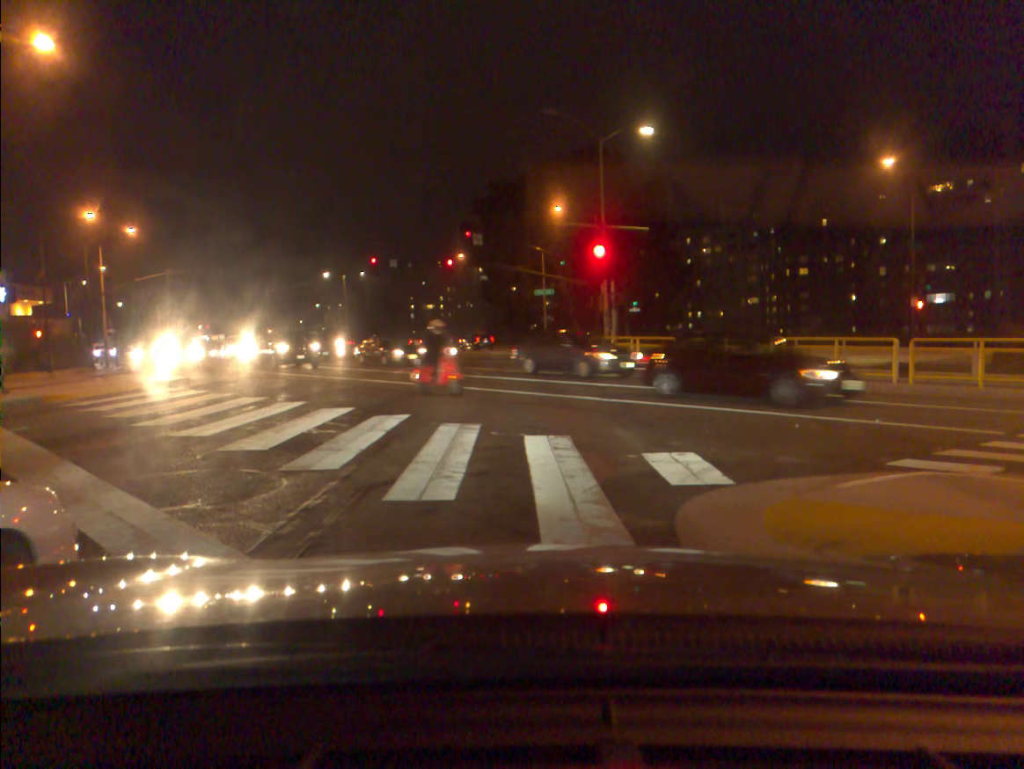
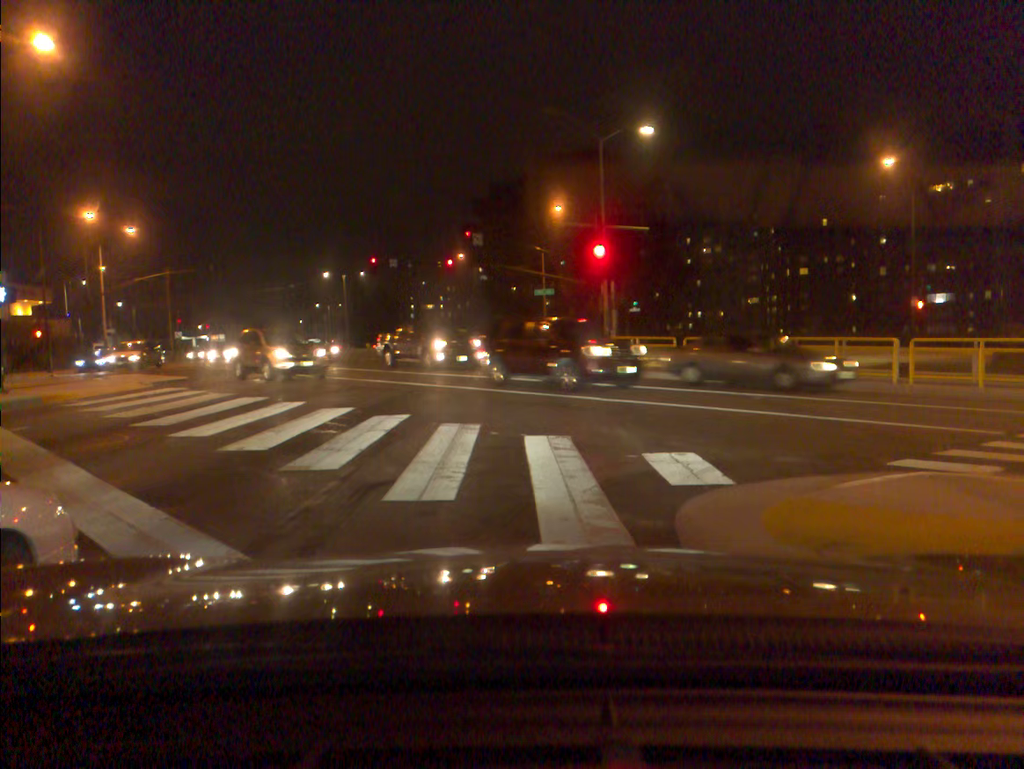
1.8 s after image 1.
(0.0, 0.0) m; 0°
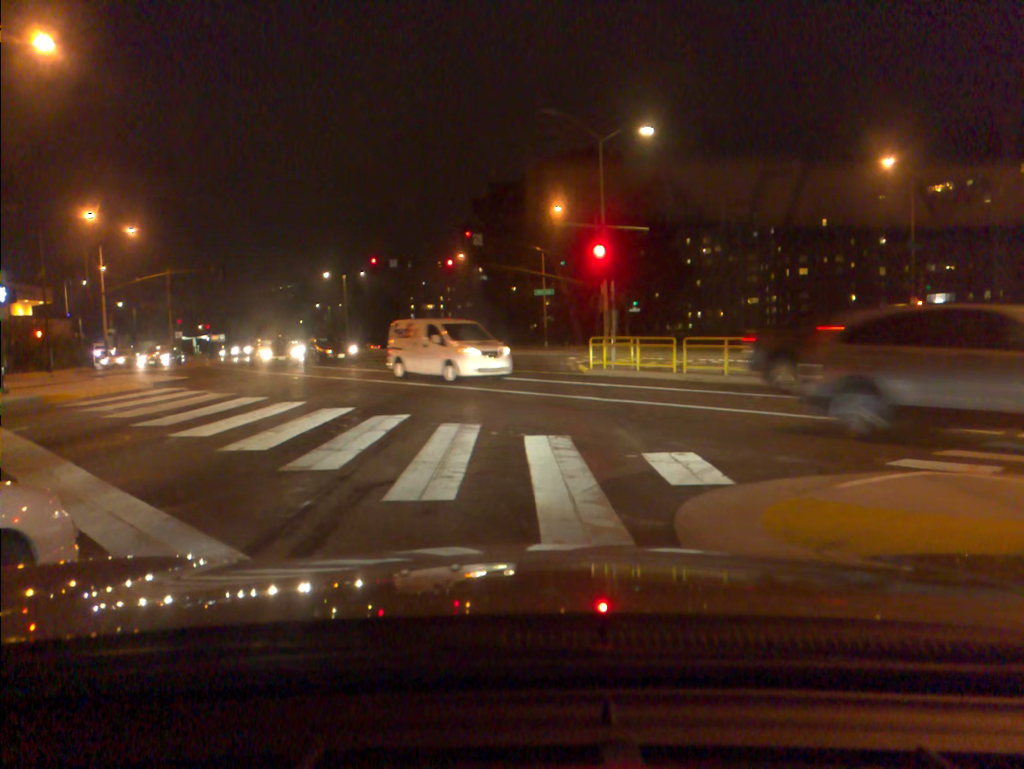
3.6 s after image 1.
(0.0, 0.0) m; 0°
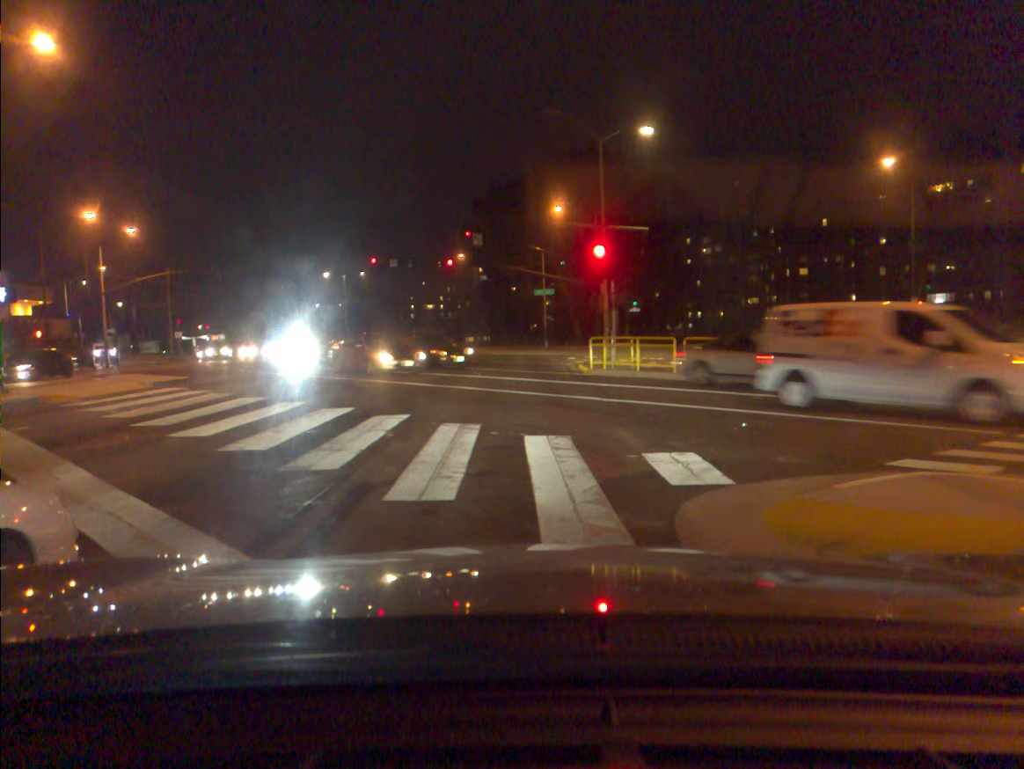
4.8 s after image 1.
(0.0, 0.0) m; 0°
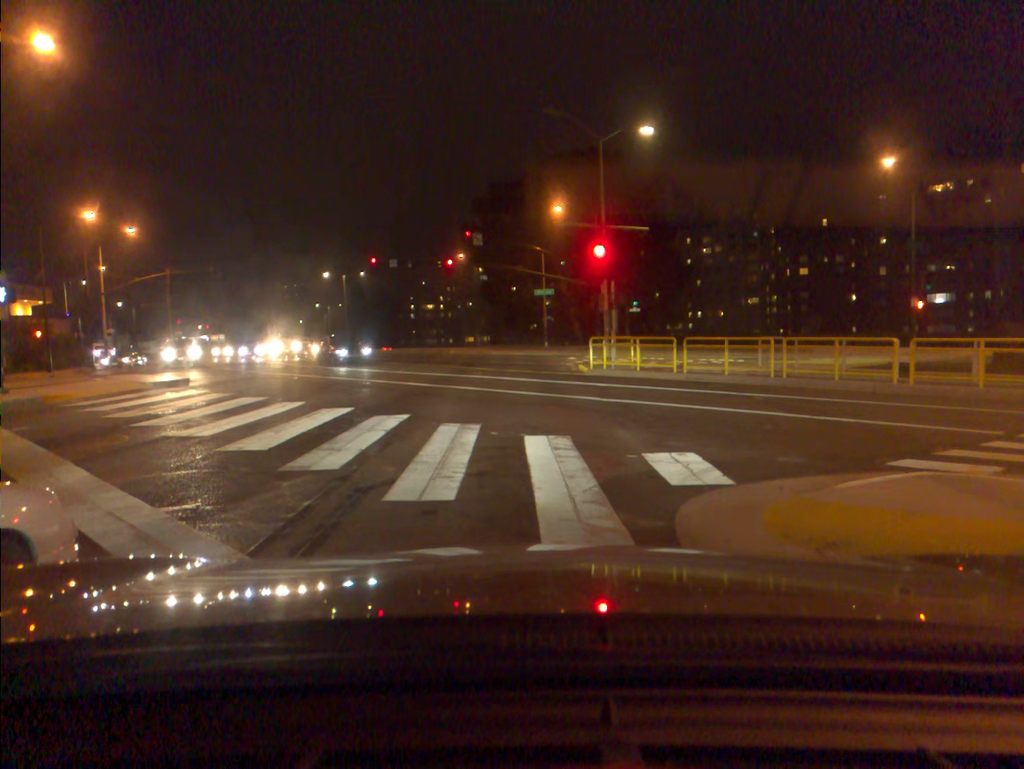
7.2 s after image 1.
(0.0, 0.0) m; 0°
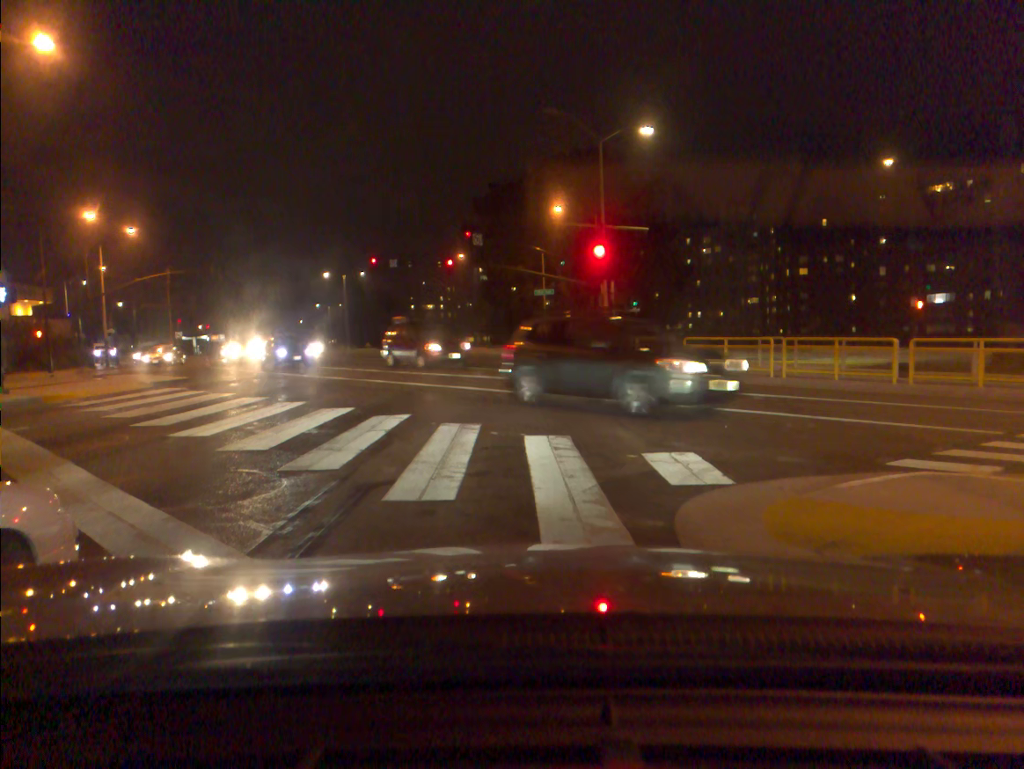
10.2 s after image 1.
(0.0, 0.0) m; 0°
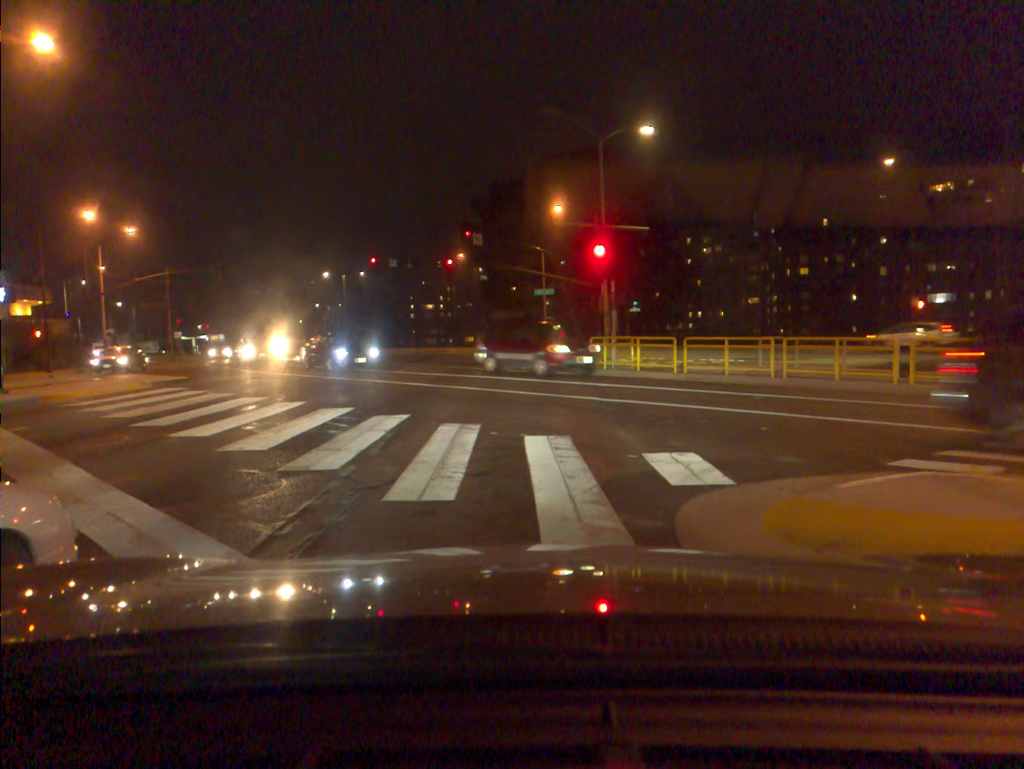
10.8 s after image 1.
(0.0, 0.0) m; 0°
